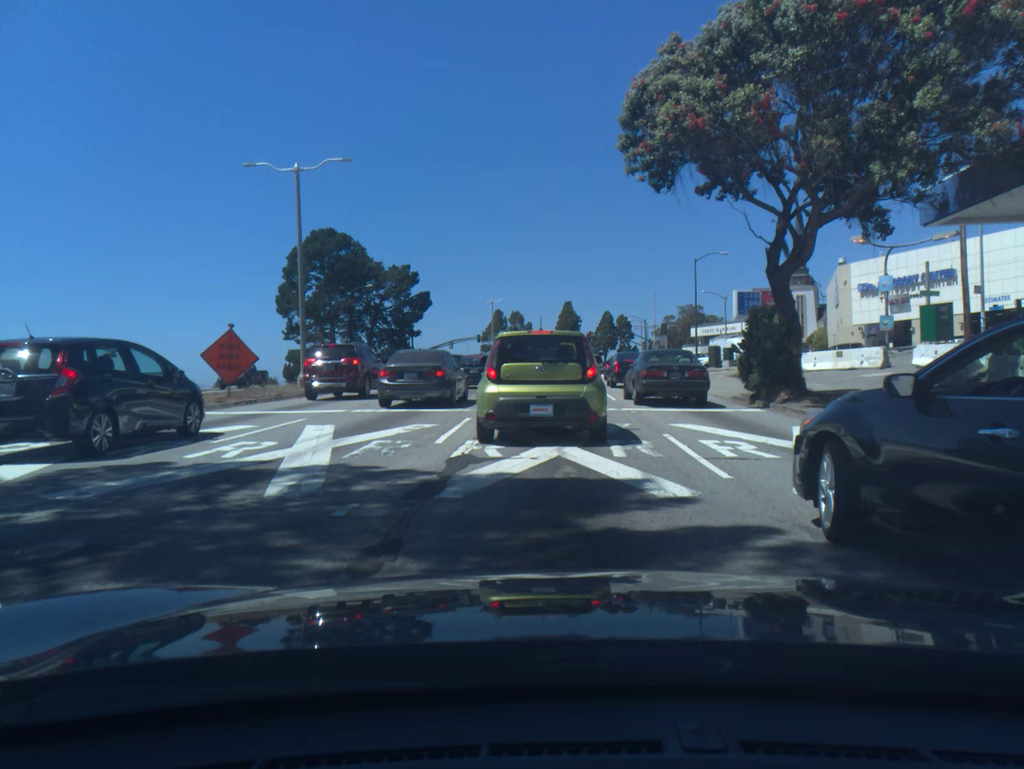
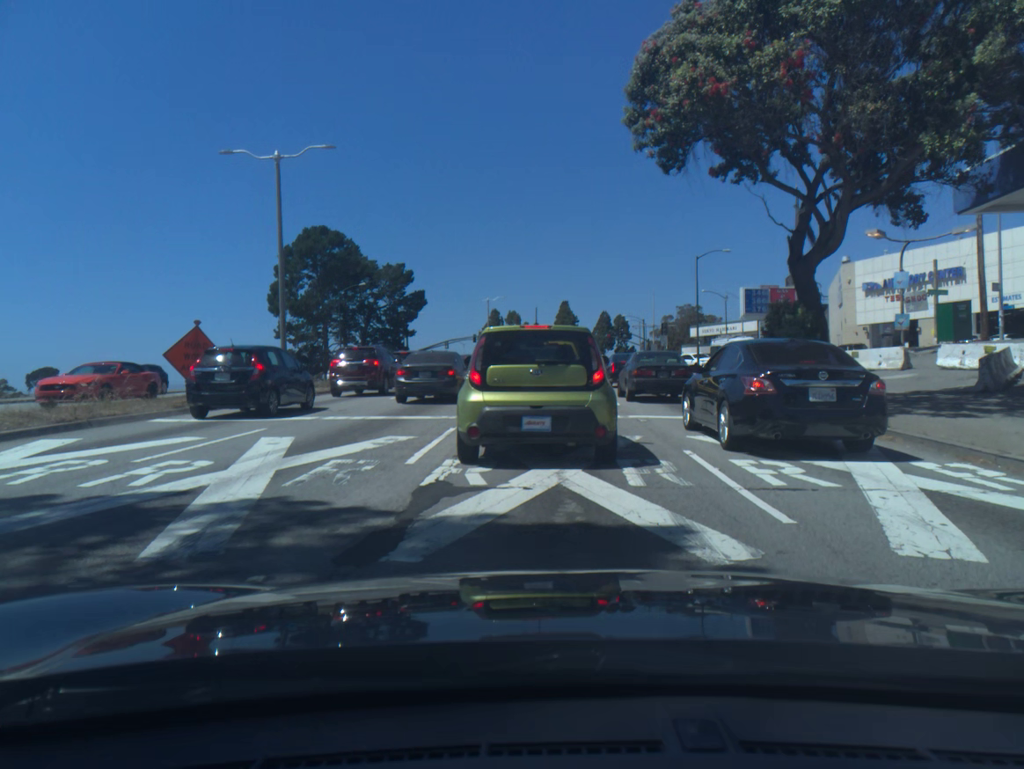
(+0.1, +2.0) m; 0°
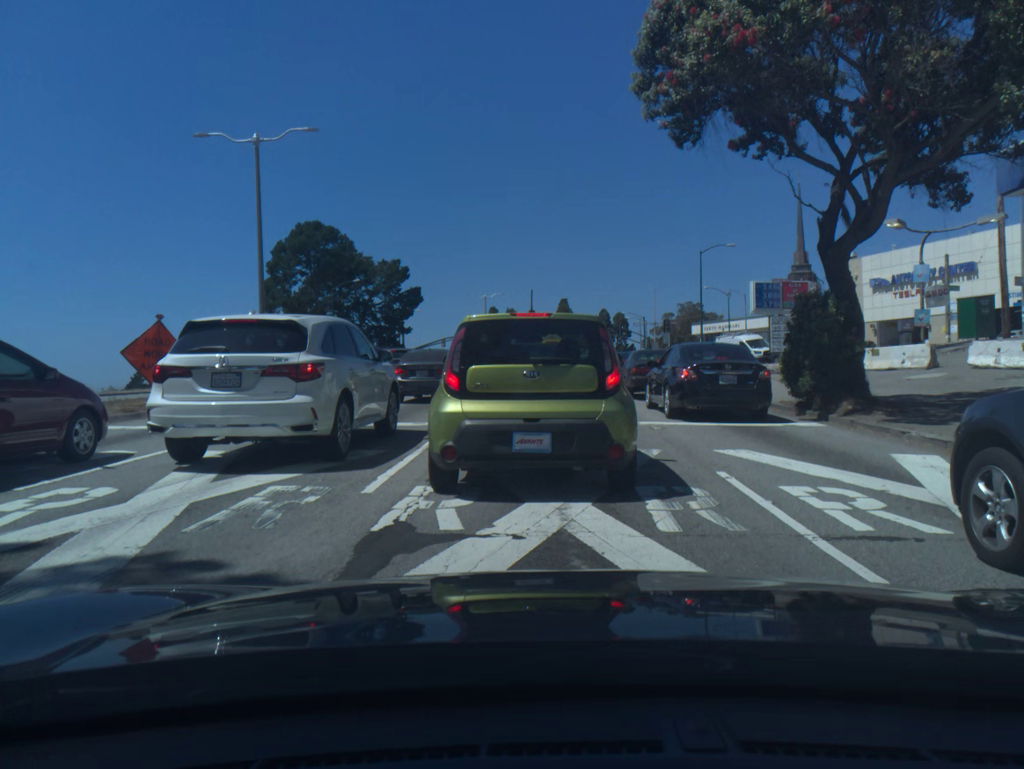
(0.0, +2.1) m; 0°
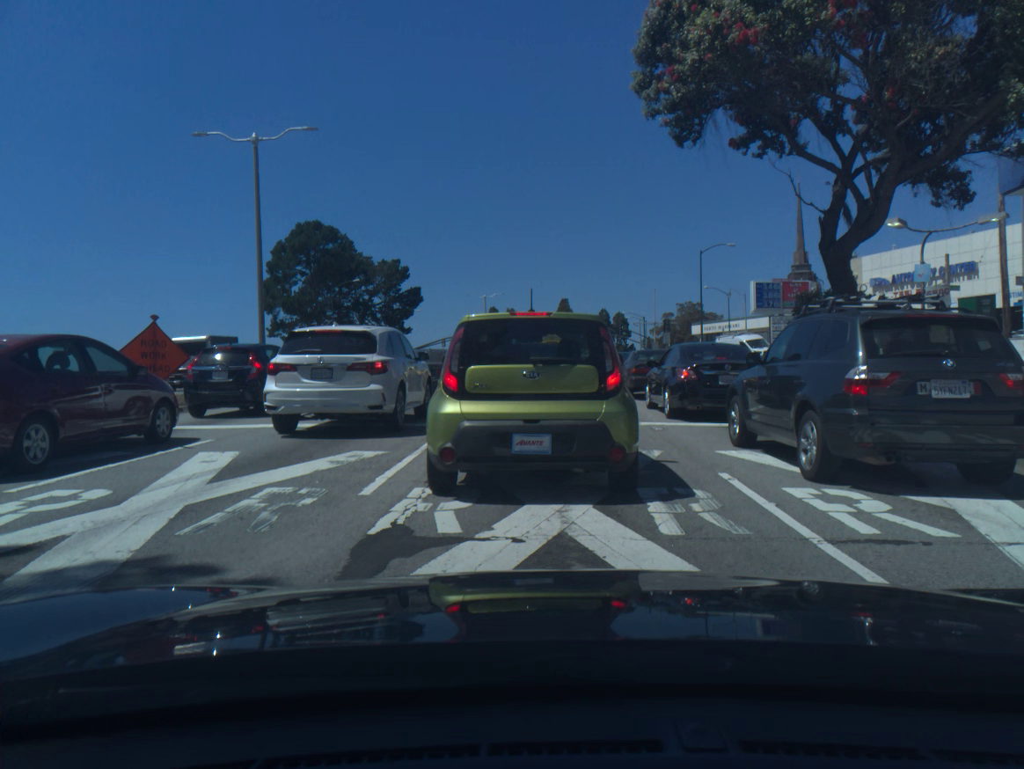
(0.0, +0.1) m; 0°
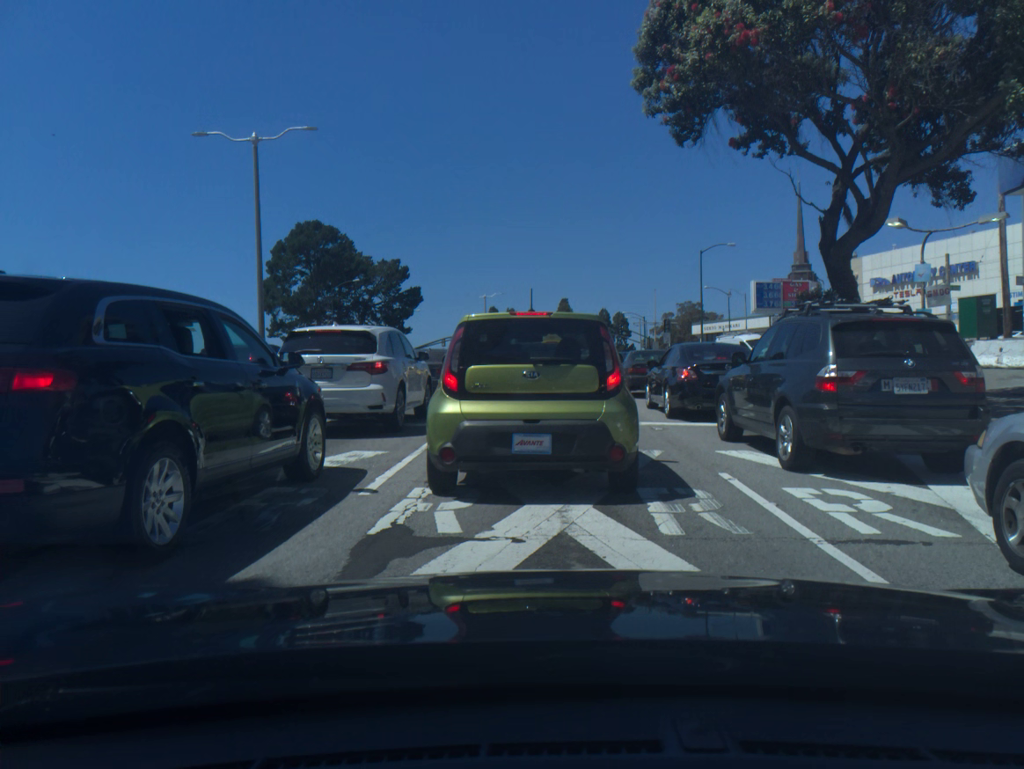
(0.0, 0.0) m; 0°
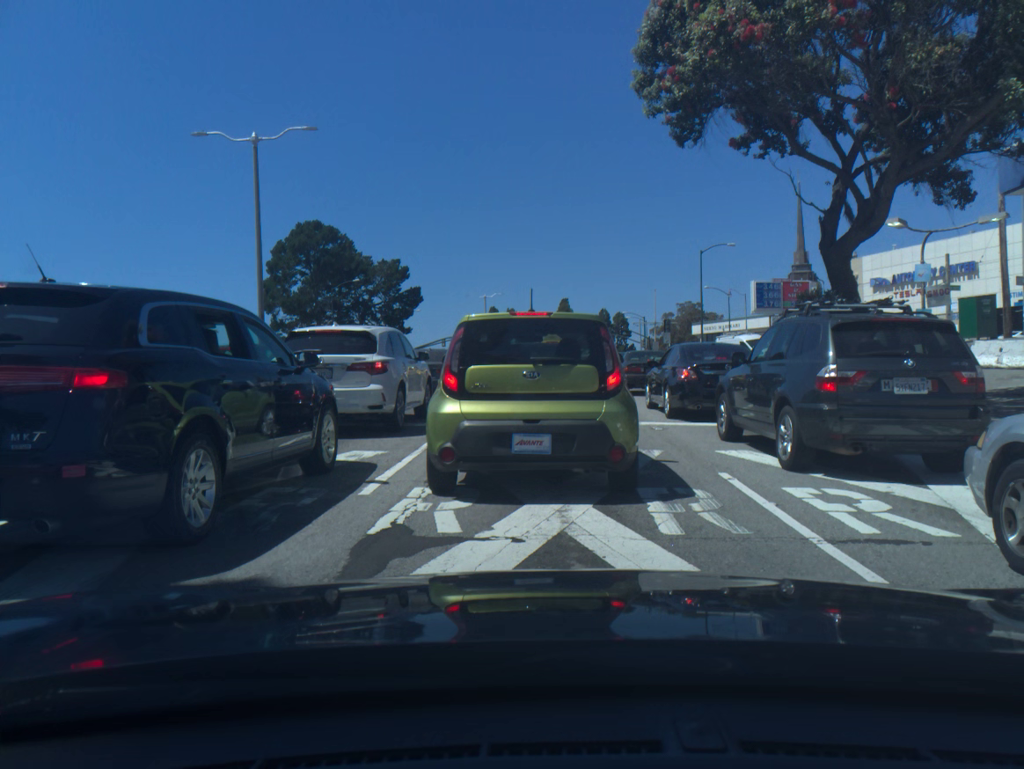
(+0.1, 0.0) m; 0°
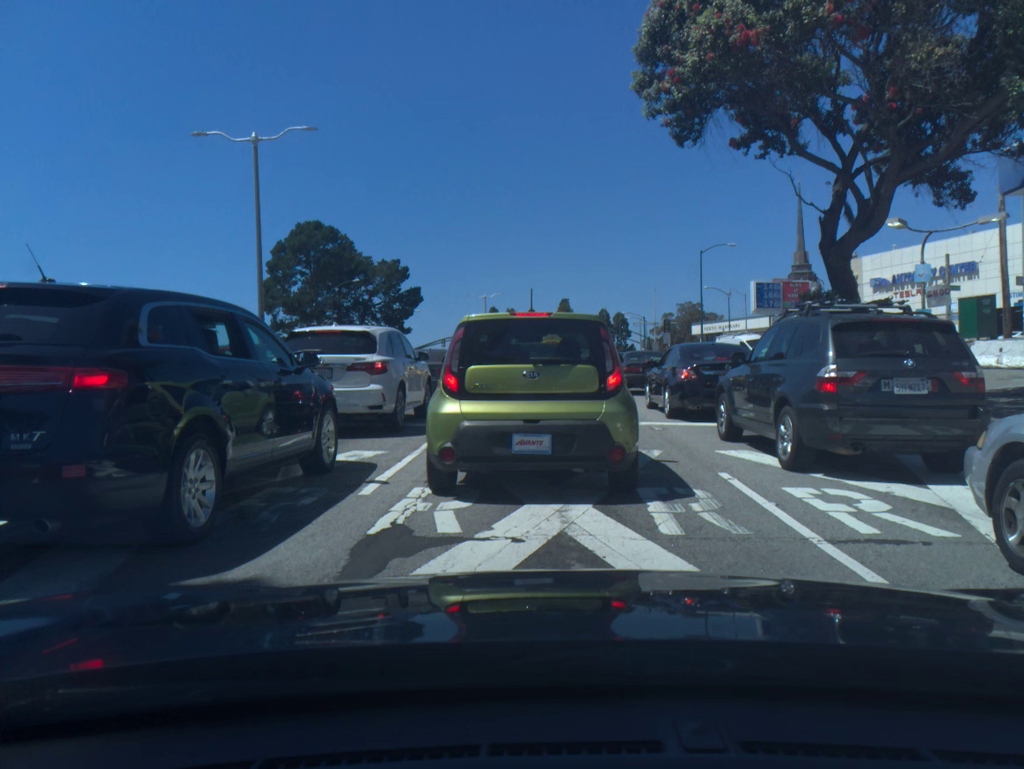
(0.0, 0.0) m; 0°
